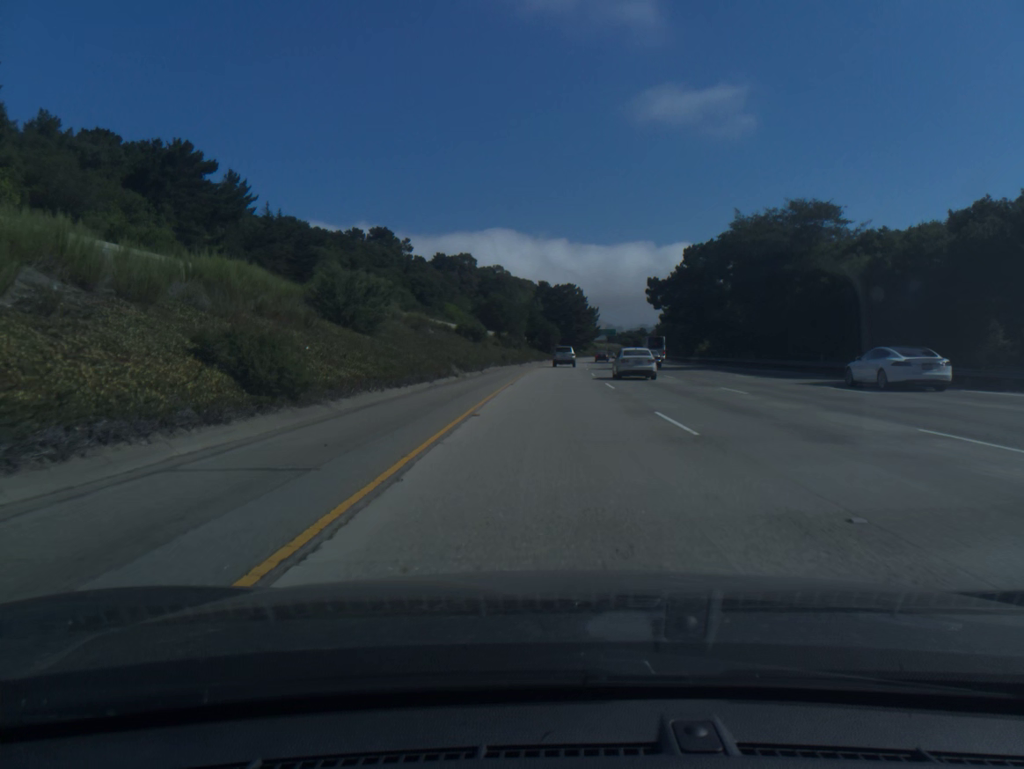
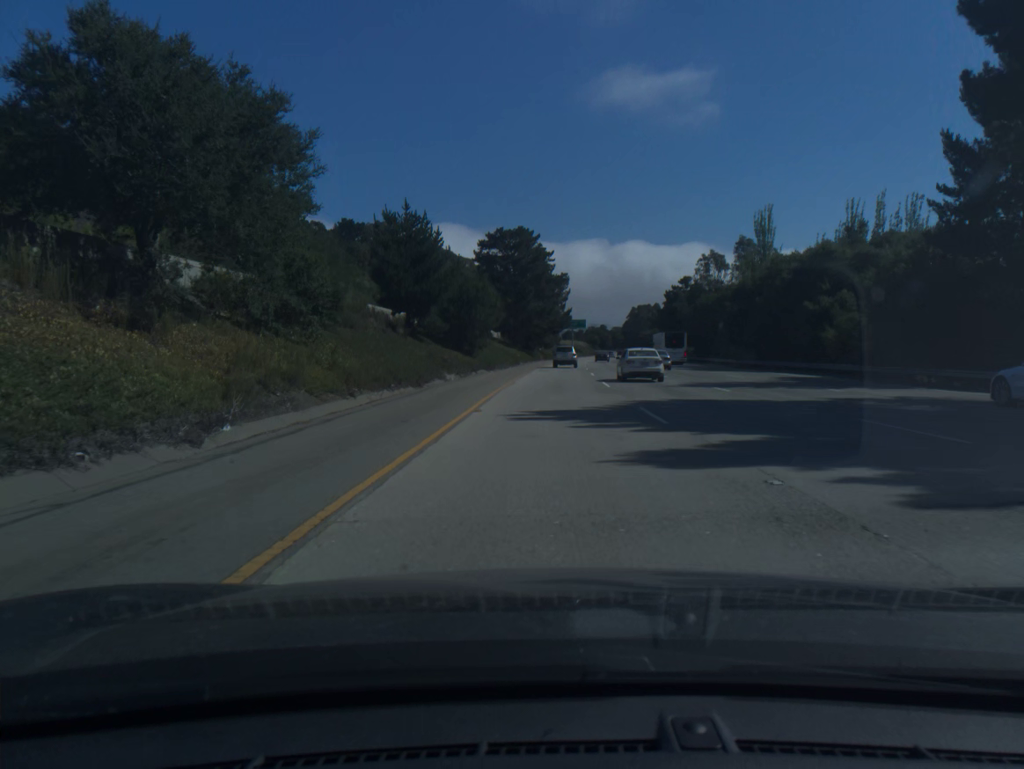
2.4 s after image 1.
(+2.8, +85.9) m; +4°
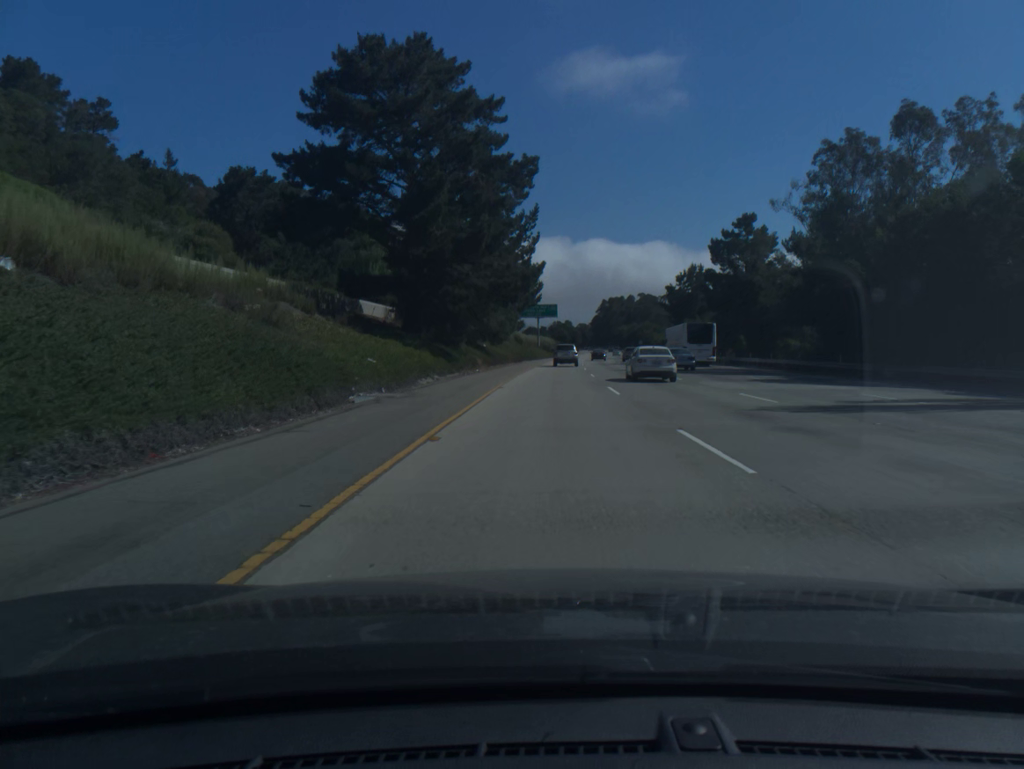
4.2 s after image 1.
(+1.6, +64.2) m; +3°
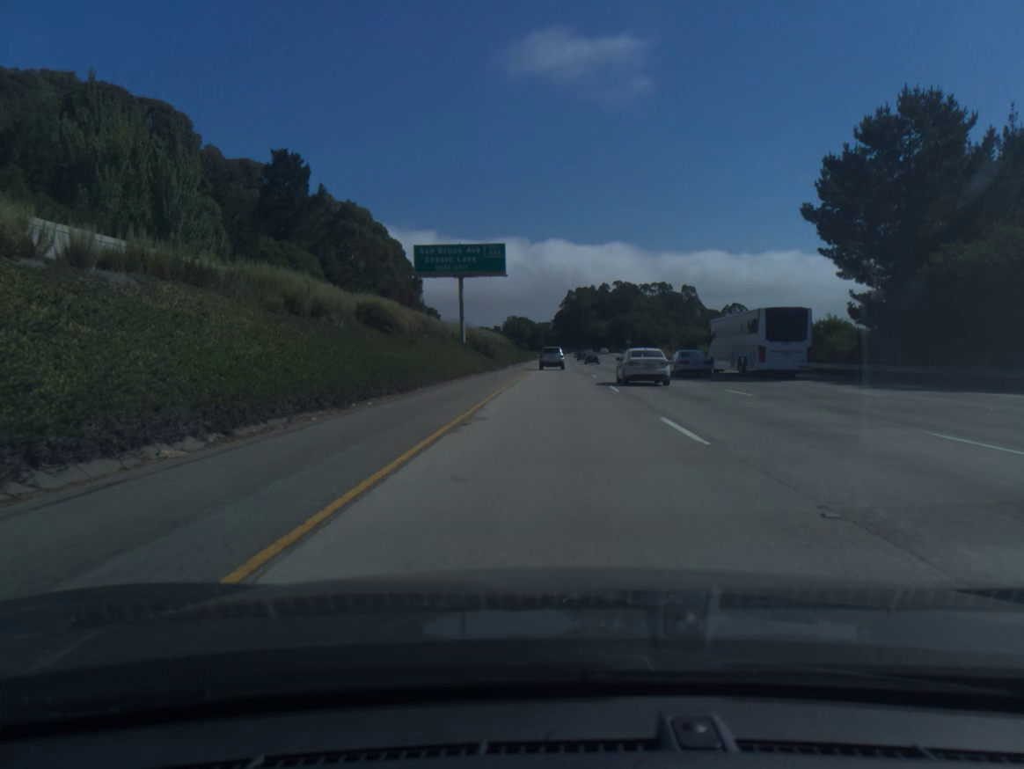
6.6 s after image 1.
(+2.5, +85.1) m; +3°
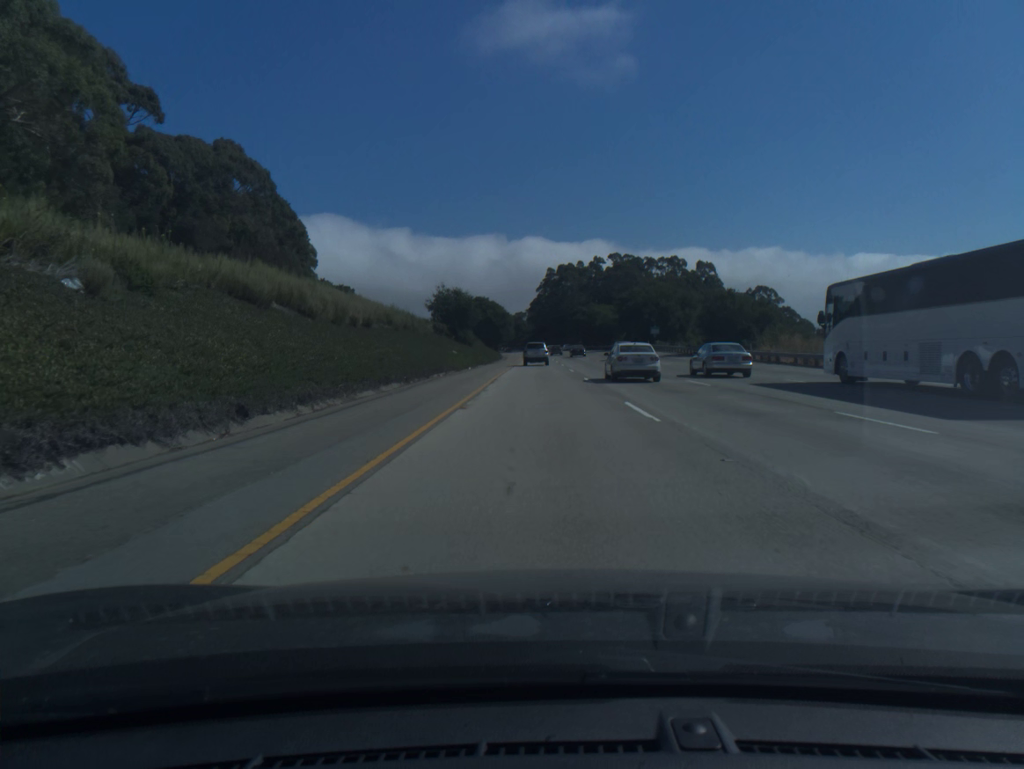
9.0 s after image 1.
(+1.9, +84.5) m; +2°
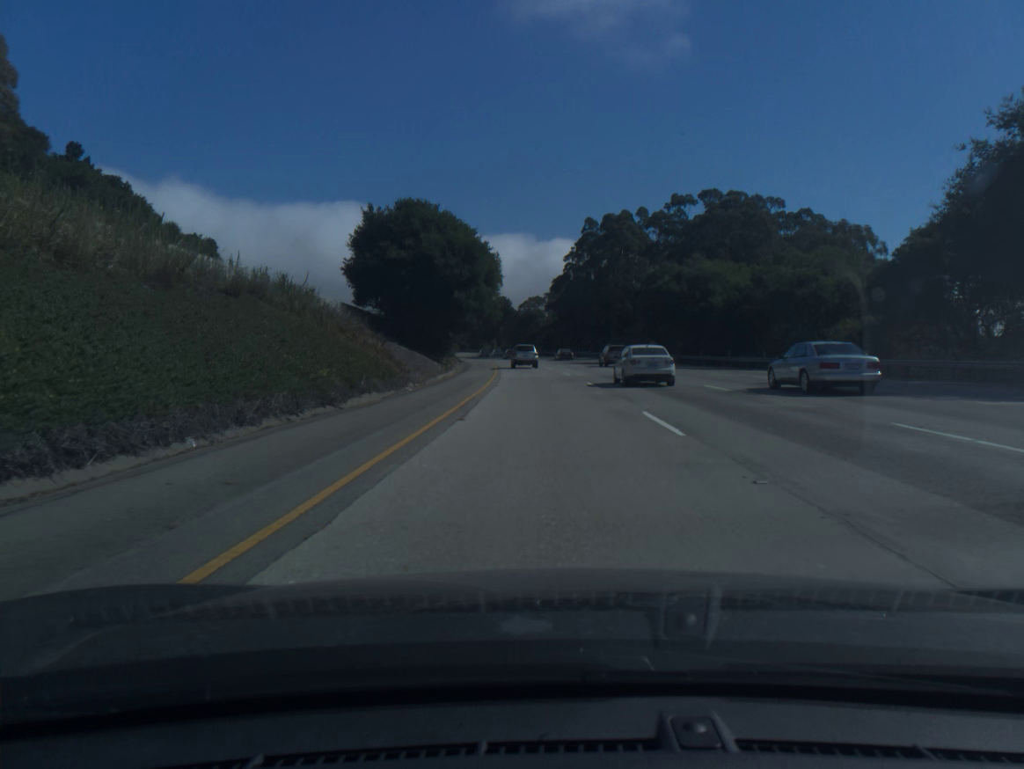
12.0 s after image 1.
(-1.1, +104.2) m; -2°
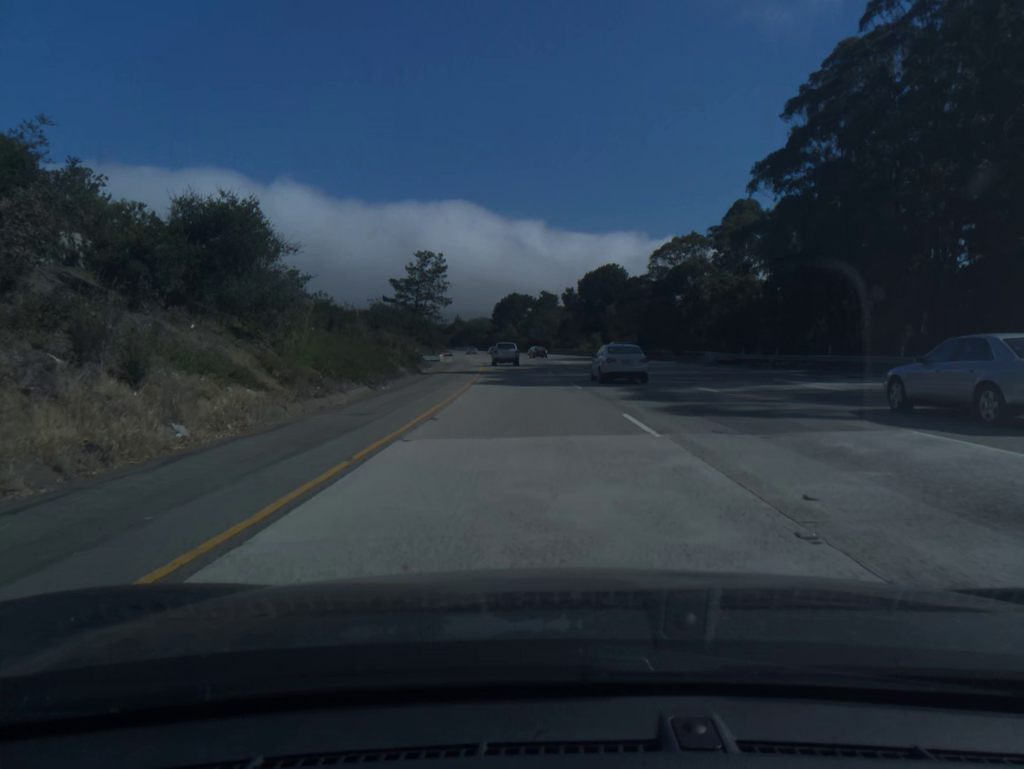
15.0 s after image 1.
(-5.6, +102.6) m; -7°
